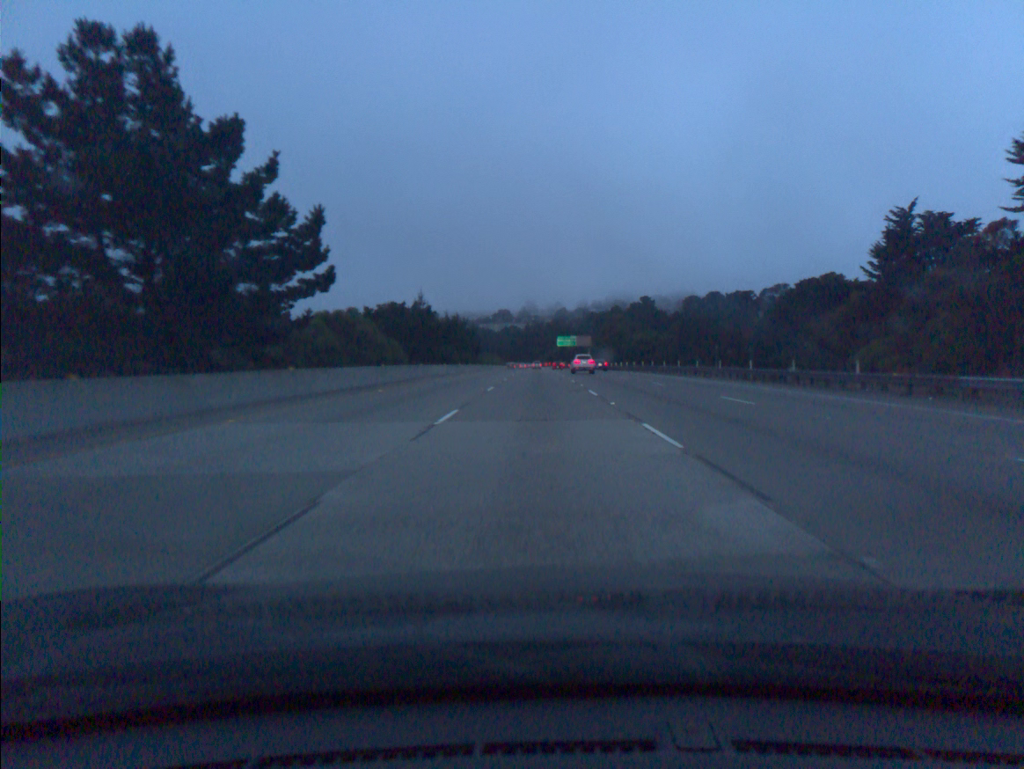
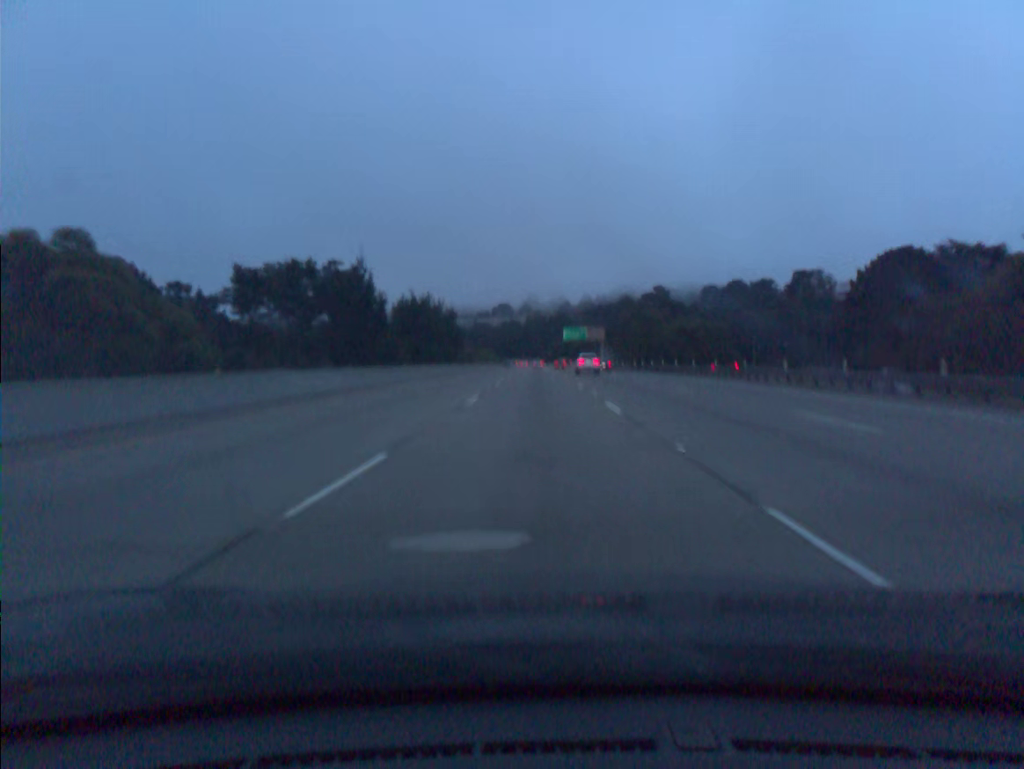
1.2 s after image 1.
(0.0, +36.9) m; 0°
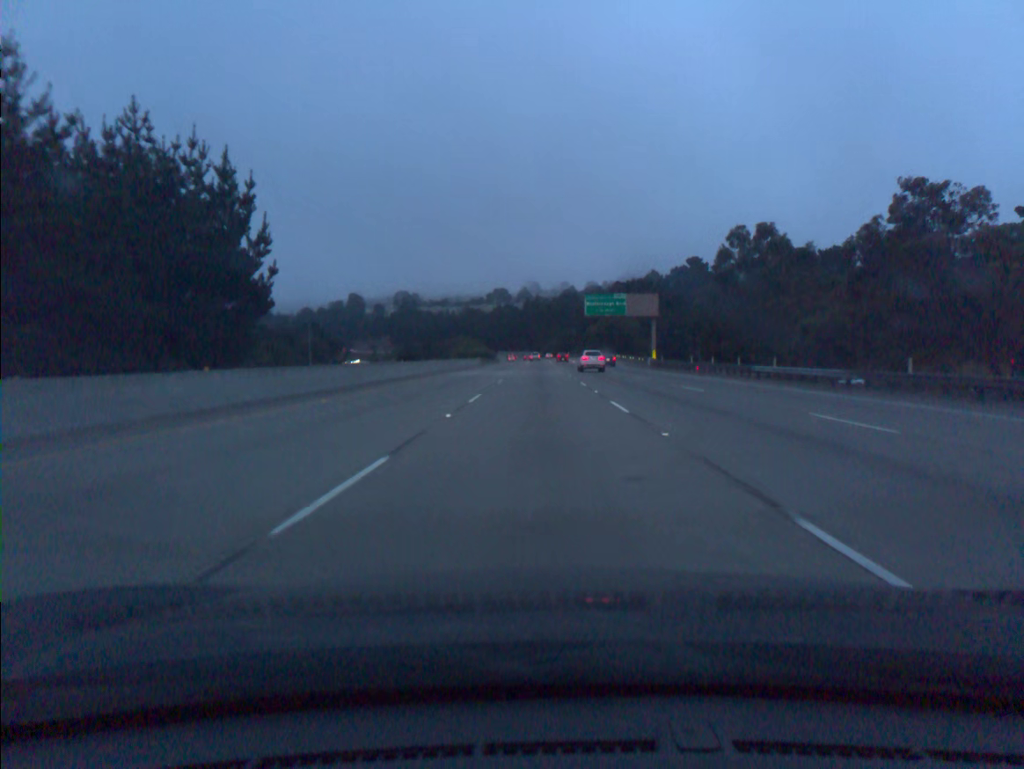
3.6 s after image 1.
(-0.2, +73.9) m; 0°
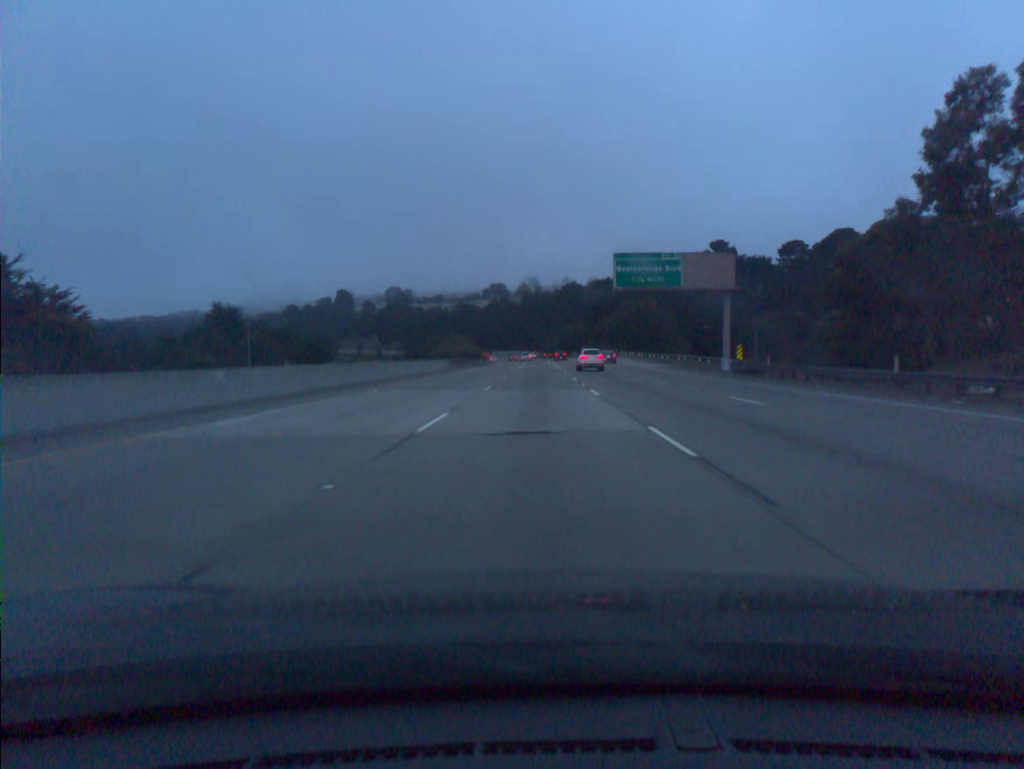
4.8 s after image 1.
(0.0, +36.9) m; 0°
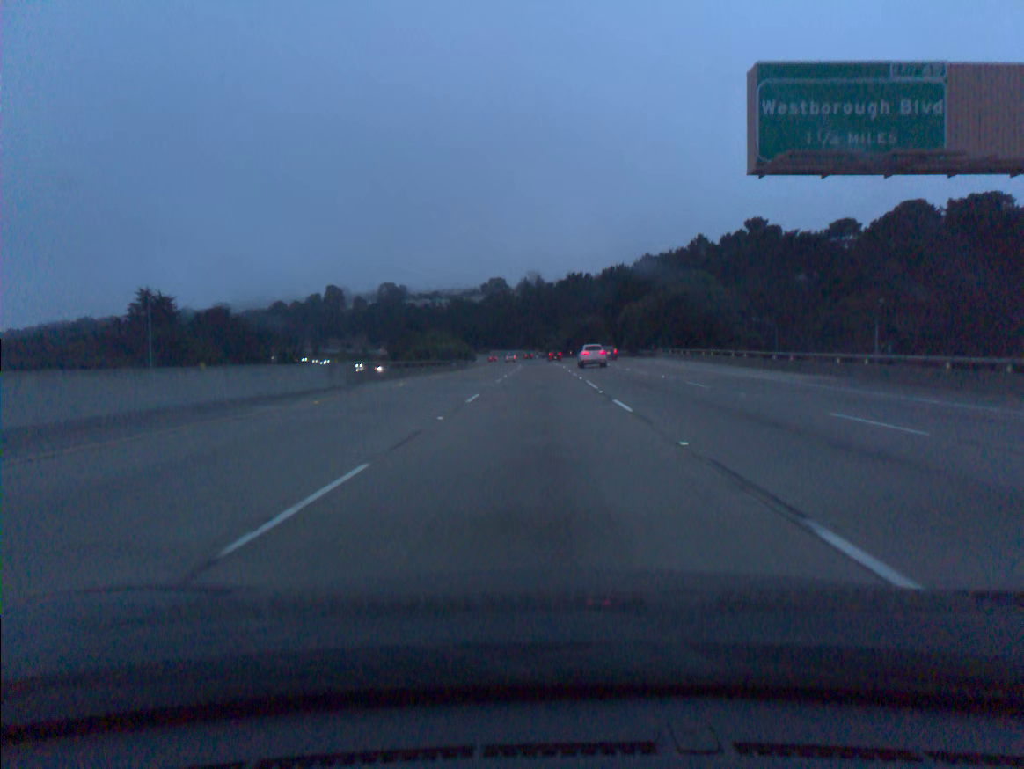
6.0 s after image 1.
(-0.1, +36.9) m; 0°
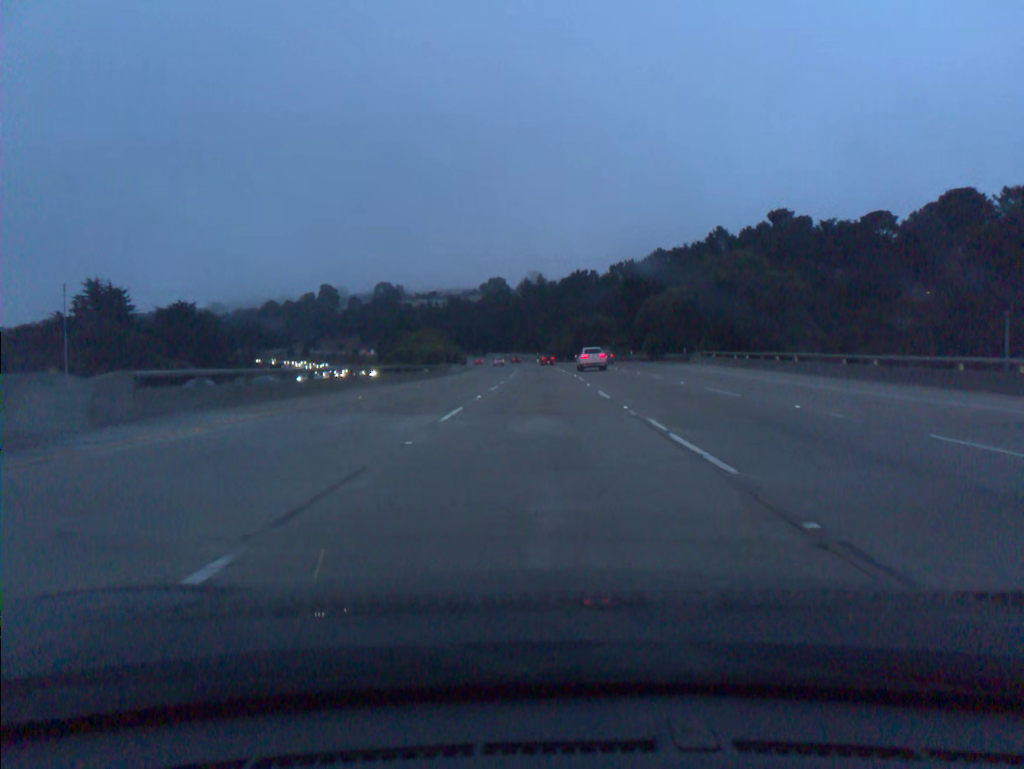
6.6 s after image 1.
(0.0, +18.4) m; 0°
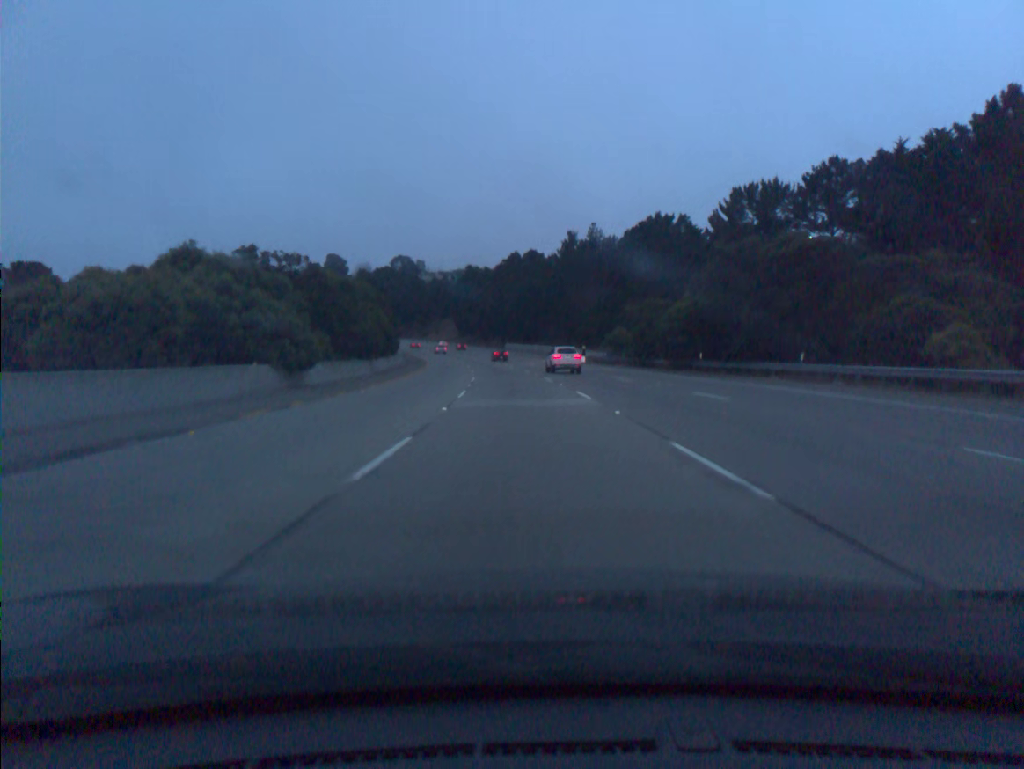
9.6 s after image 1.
(-1.2, +91.6) m; -3°
